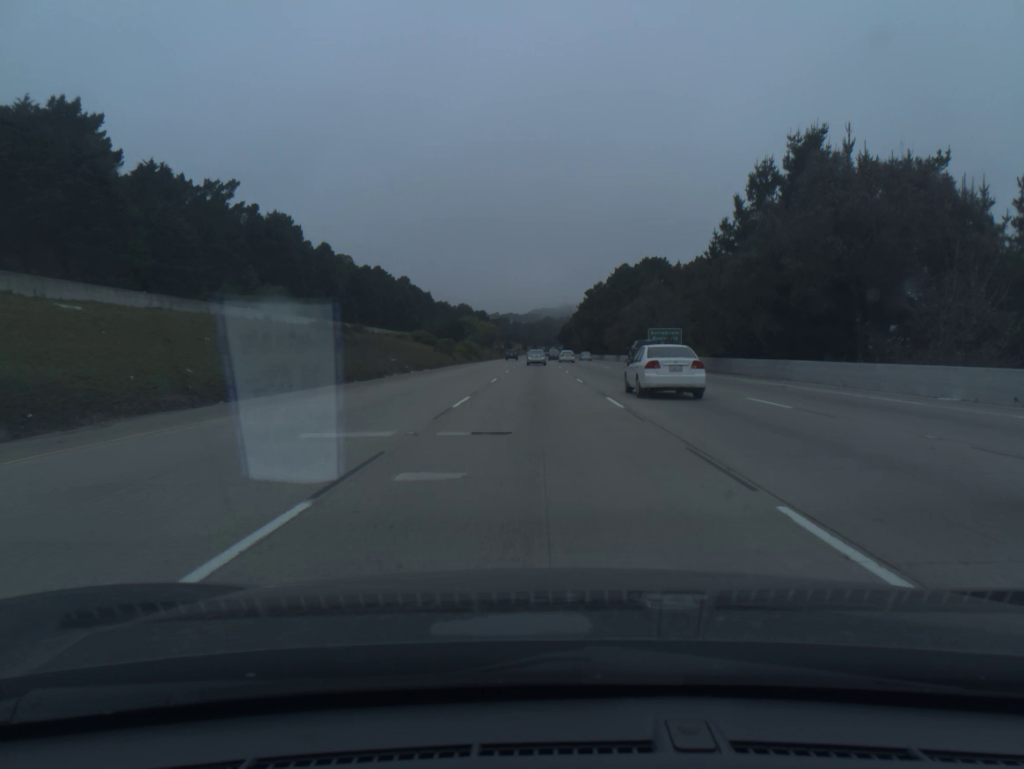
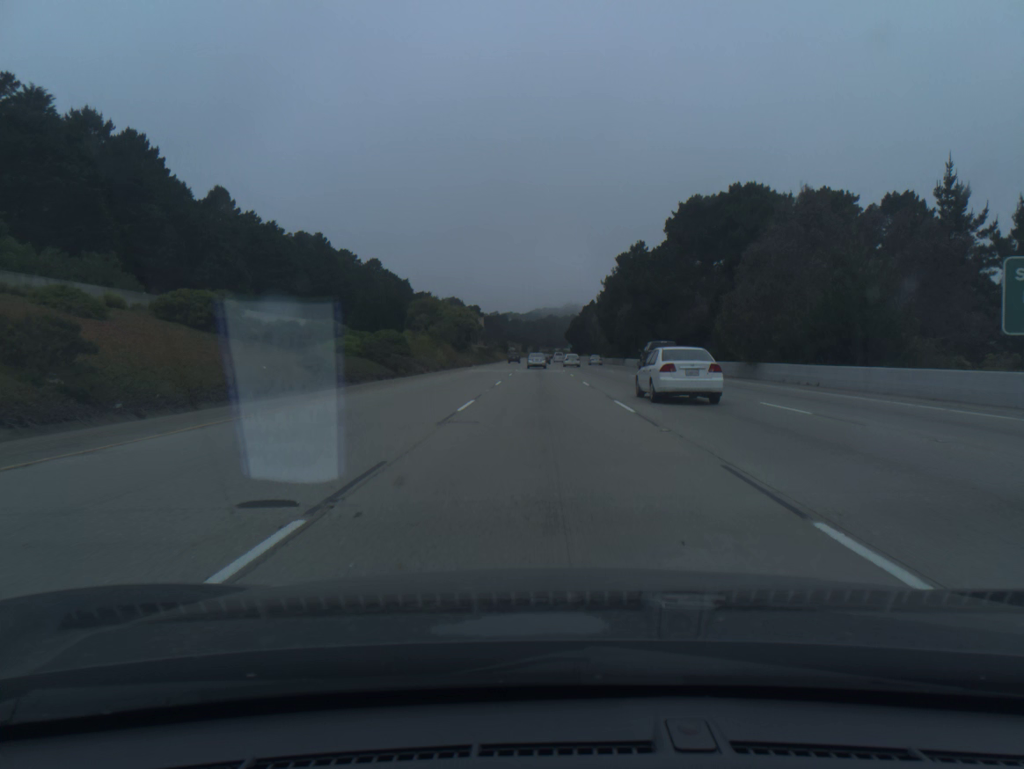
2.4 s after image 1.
(-0.1, +73.4) m; 0°
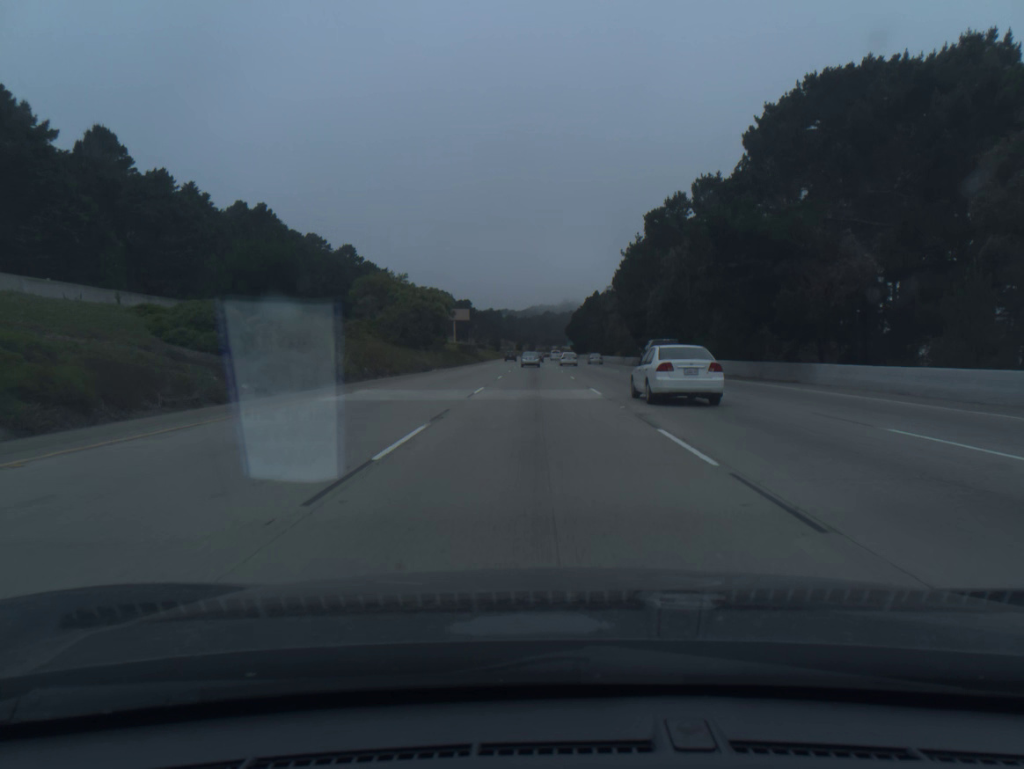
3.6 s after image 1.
(+0.1, +36.9) m; 0°
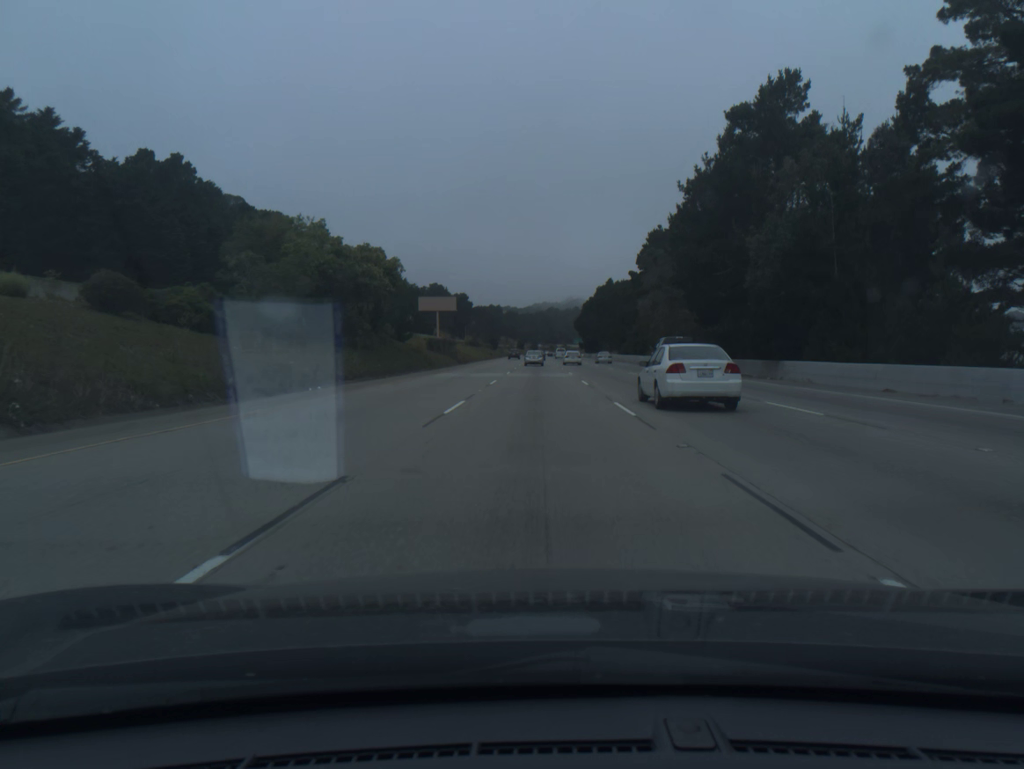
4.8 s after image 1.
(-0.1, +37.1) m; 0°
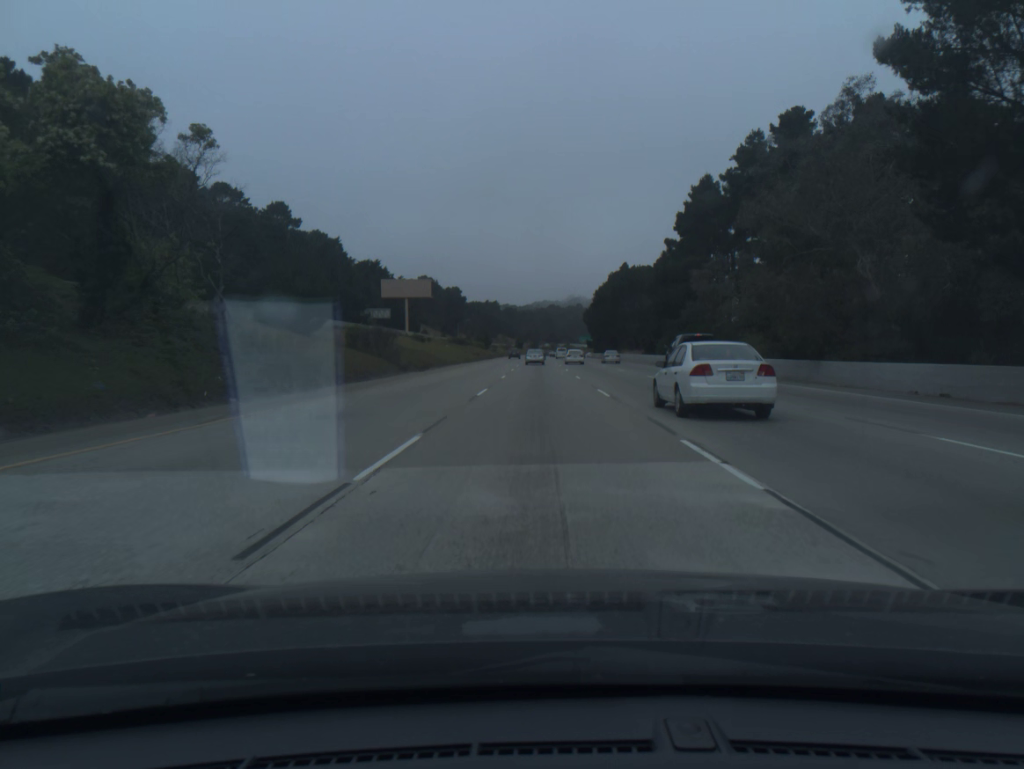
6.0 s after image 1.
(-0.1, +37.2) m; 0°
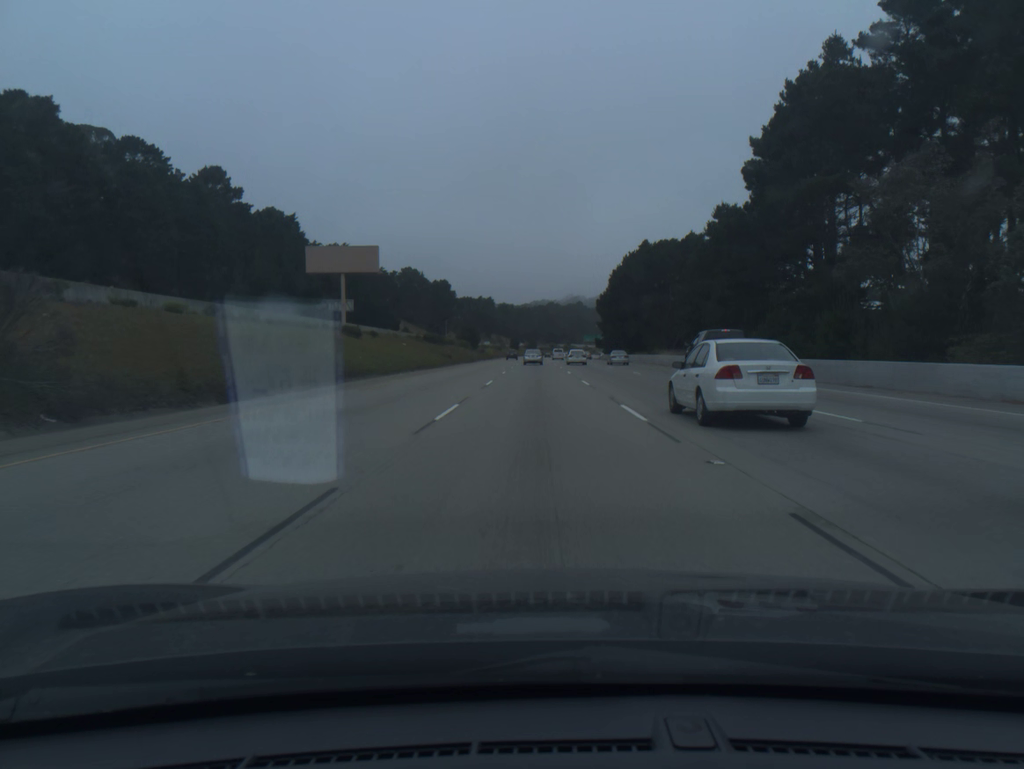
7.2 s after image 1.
(+0.1, +37.4) m; 0°
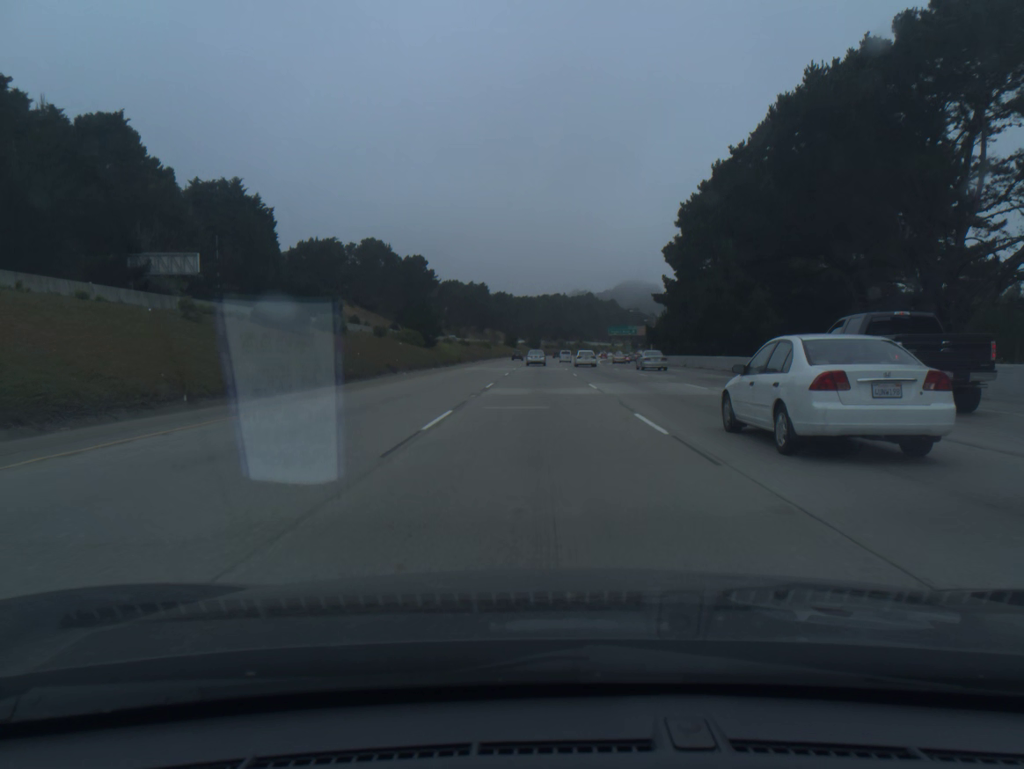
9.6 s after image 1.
(-0.1, +74.8) m; 0°
